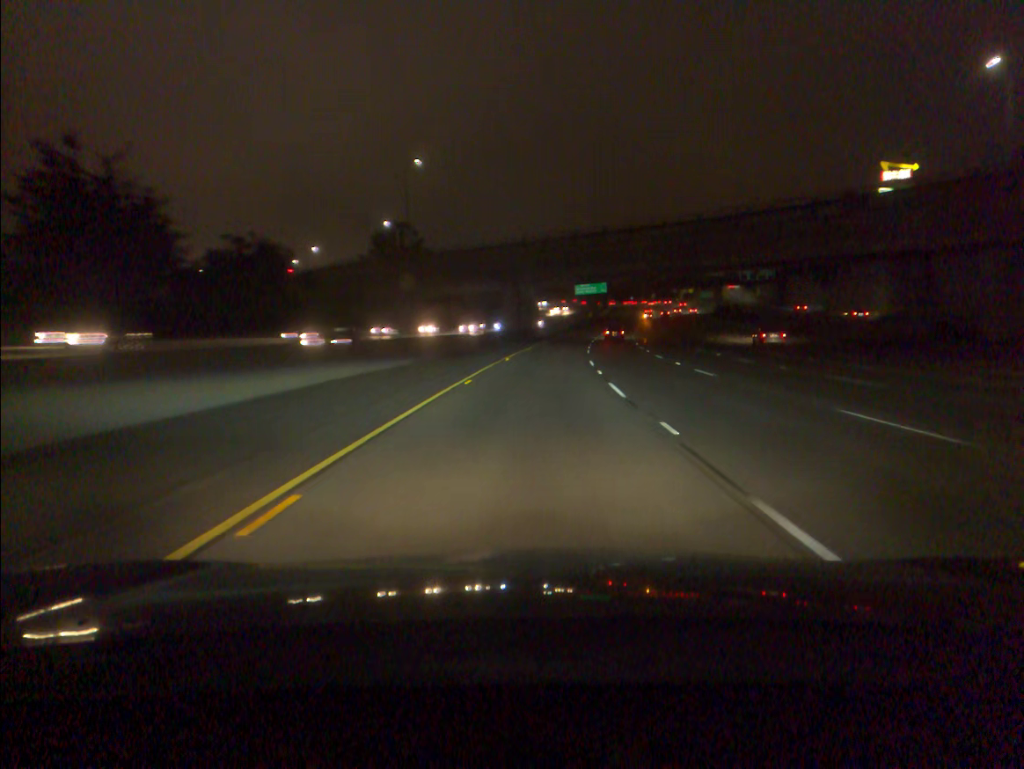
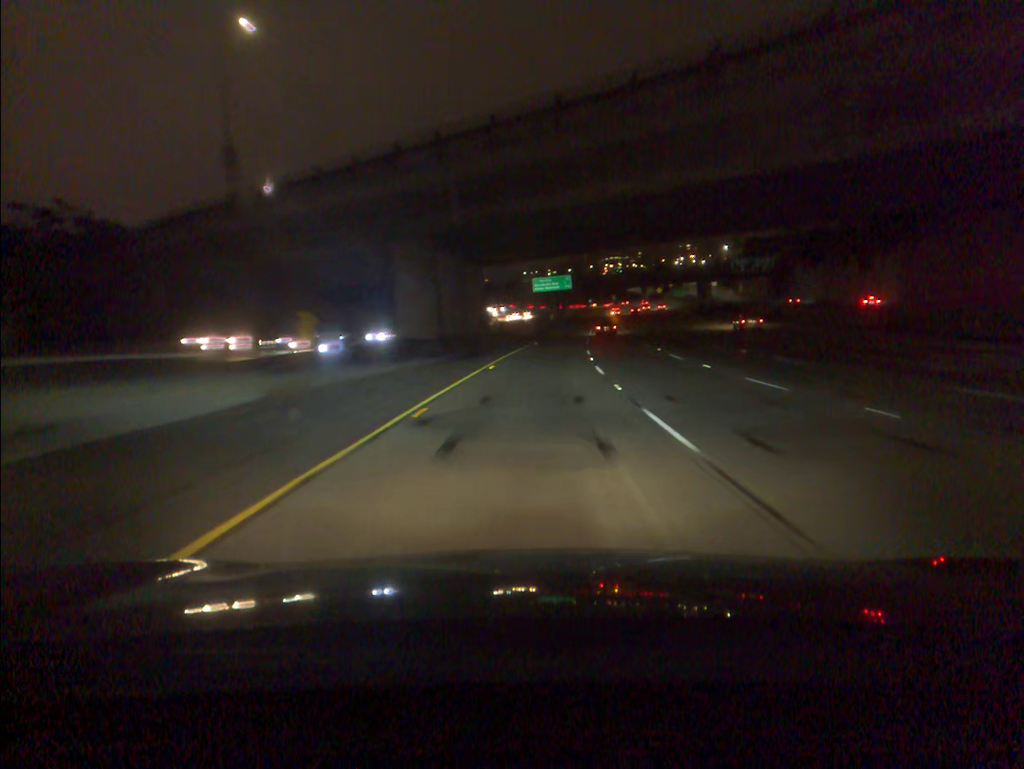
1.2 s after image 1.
(+1.1, +36.8) m; +3°
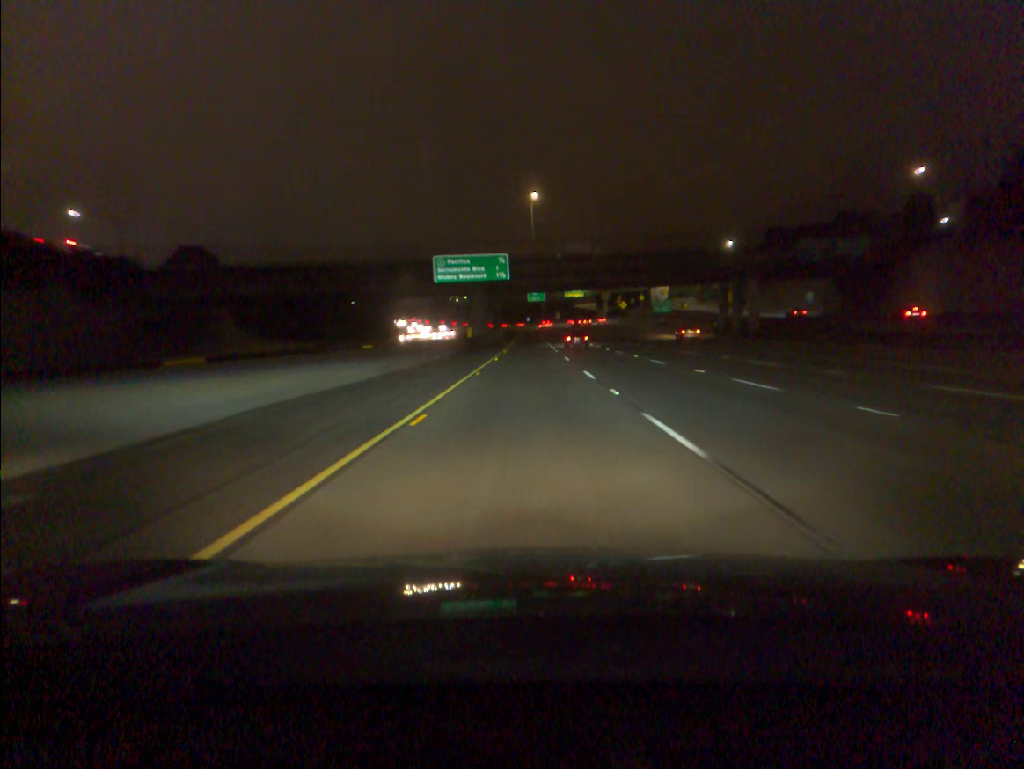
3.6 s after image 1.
(+3.8, +73.1) m; +5°
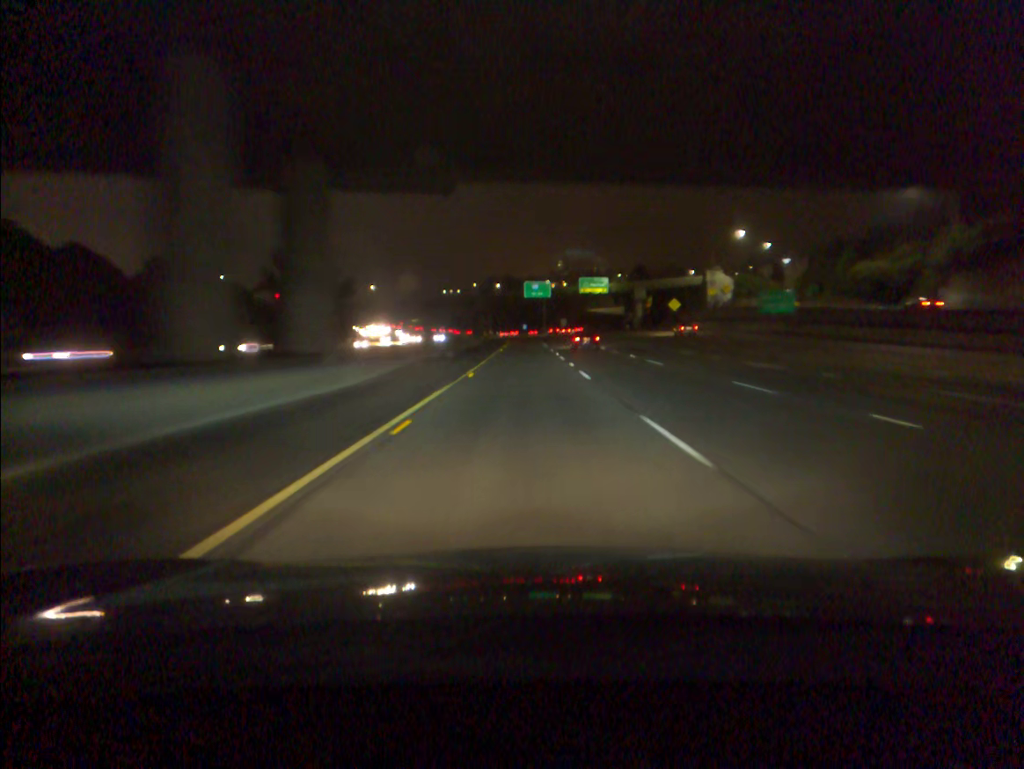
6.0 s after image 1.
(+0.4, +73.9) m; 0°
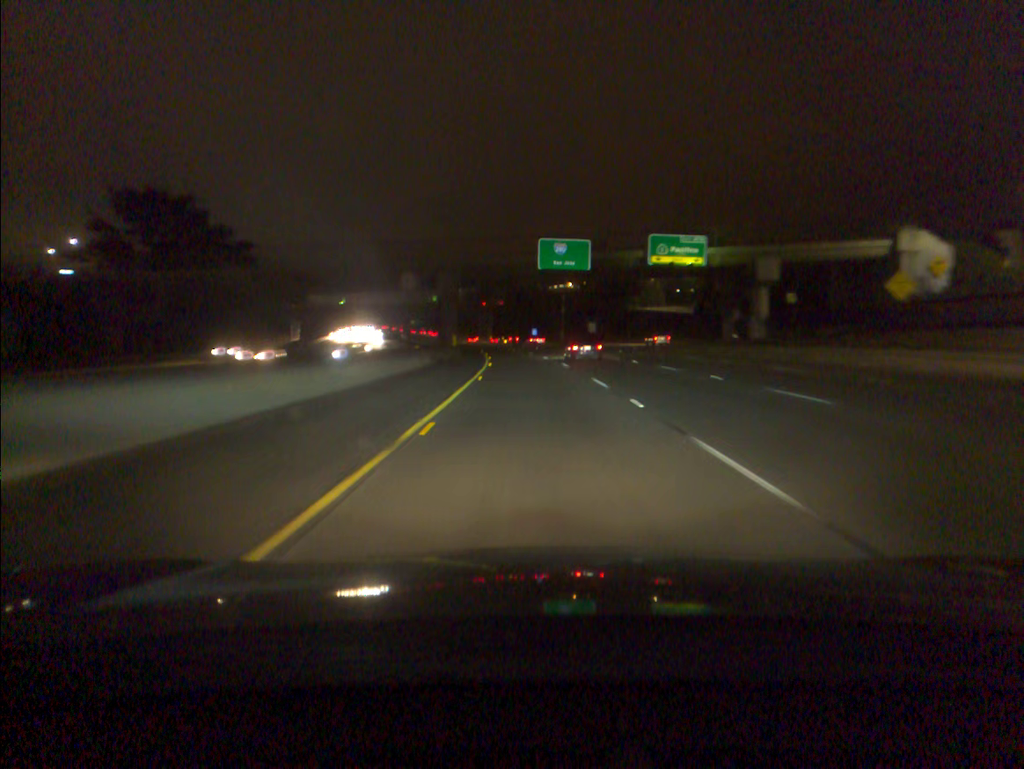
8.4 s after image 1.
(-0.4, +74.8) m; -1°
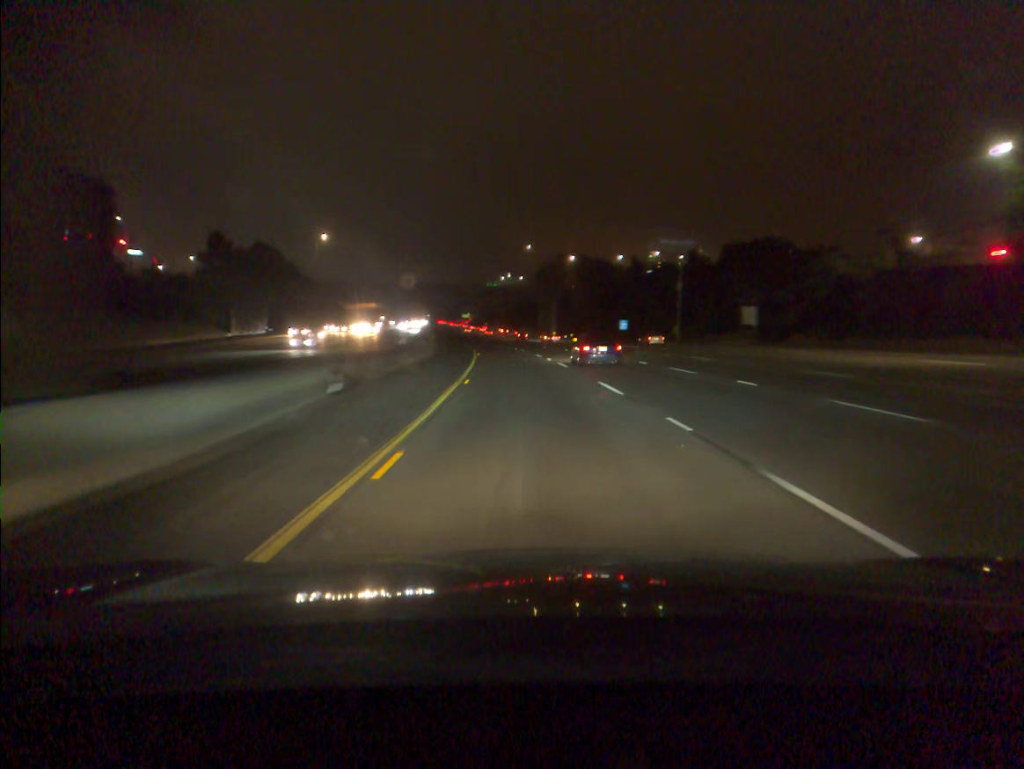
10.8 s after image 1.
(-2.6, +76.2) m; -5°
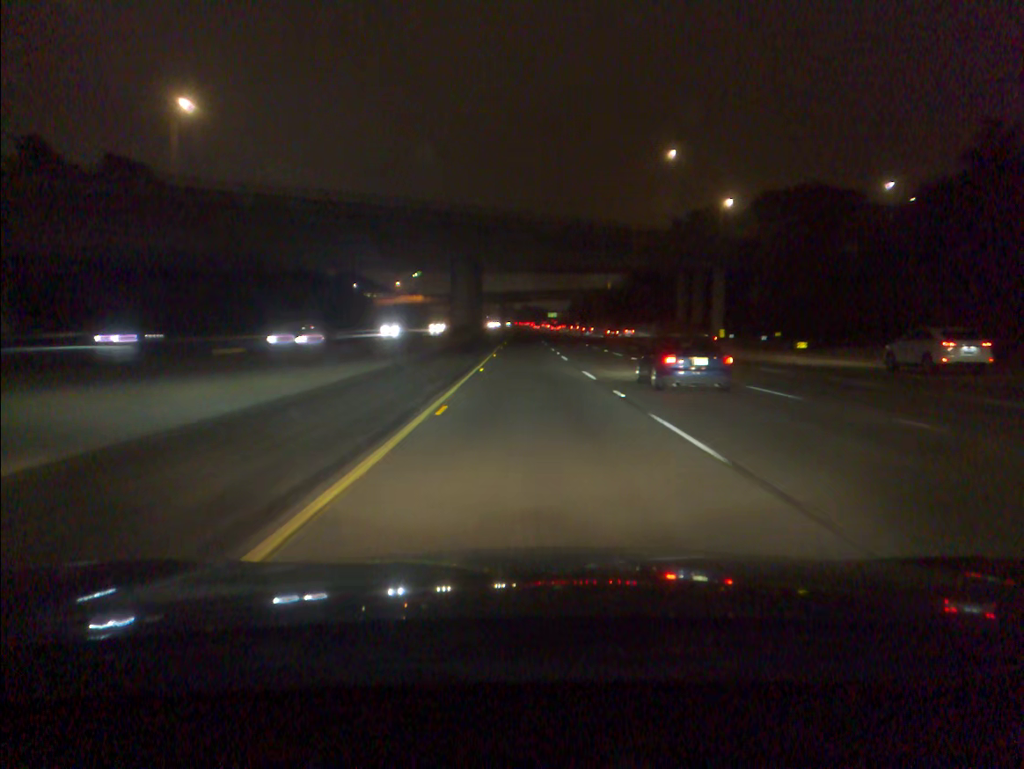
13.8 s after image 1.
(-6.0, +95.9) m; -6°
